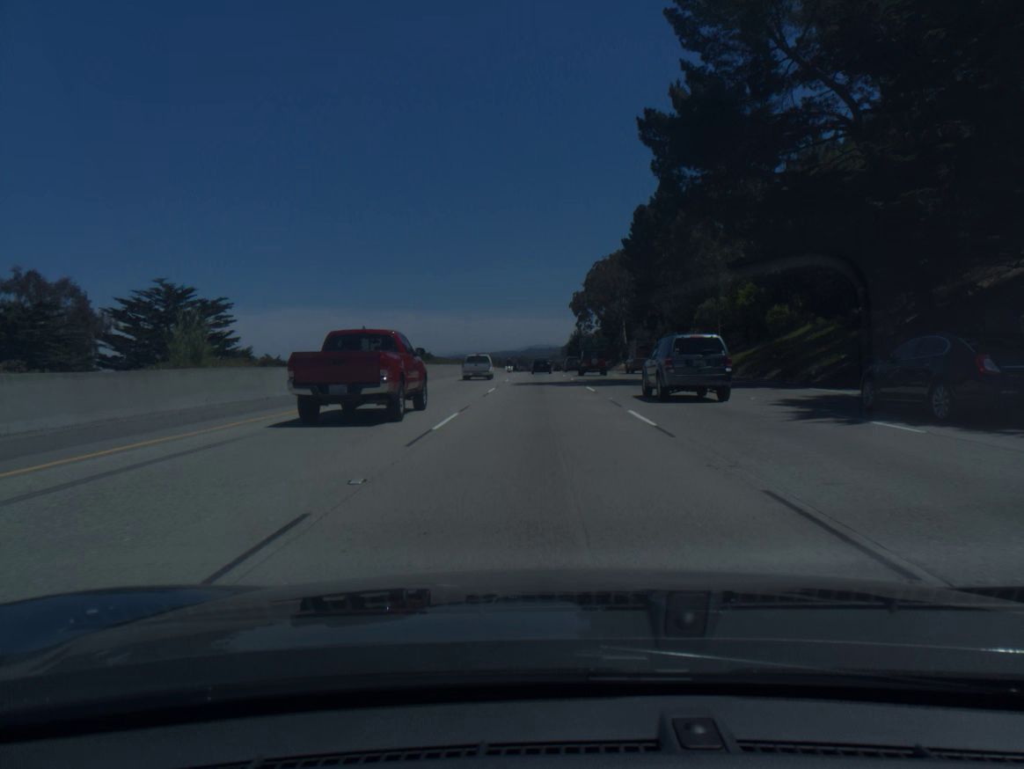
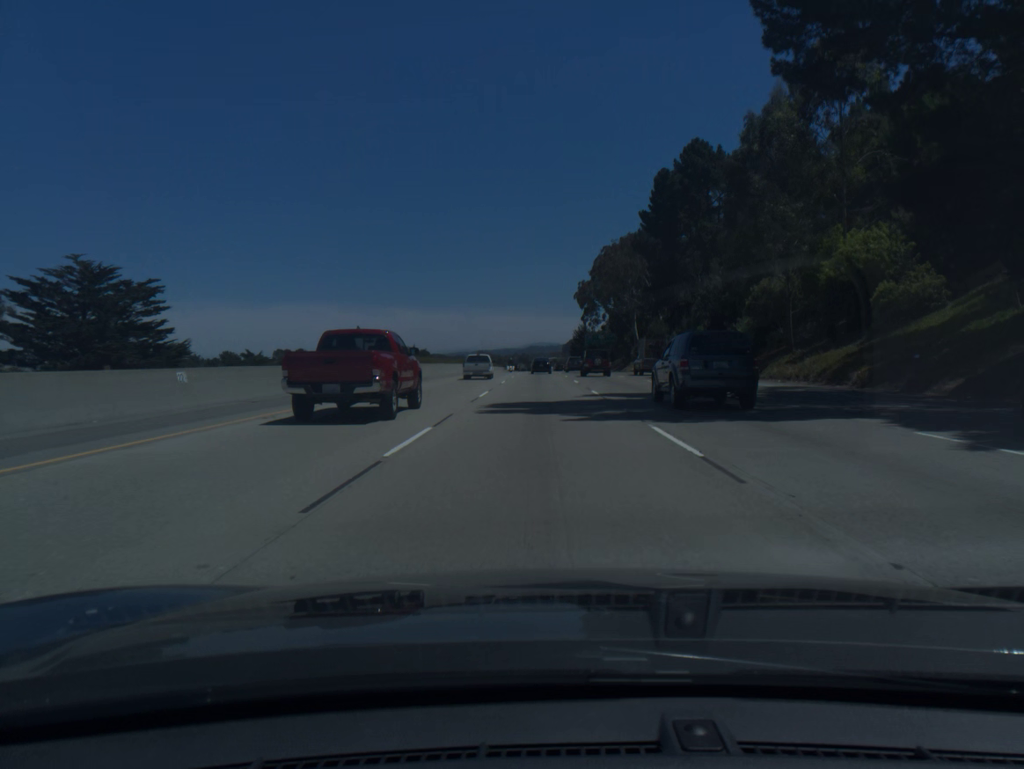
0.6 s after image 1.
(0.0, +18.2) m; 0°
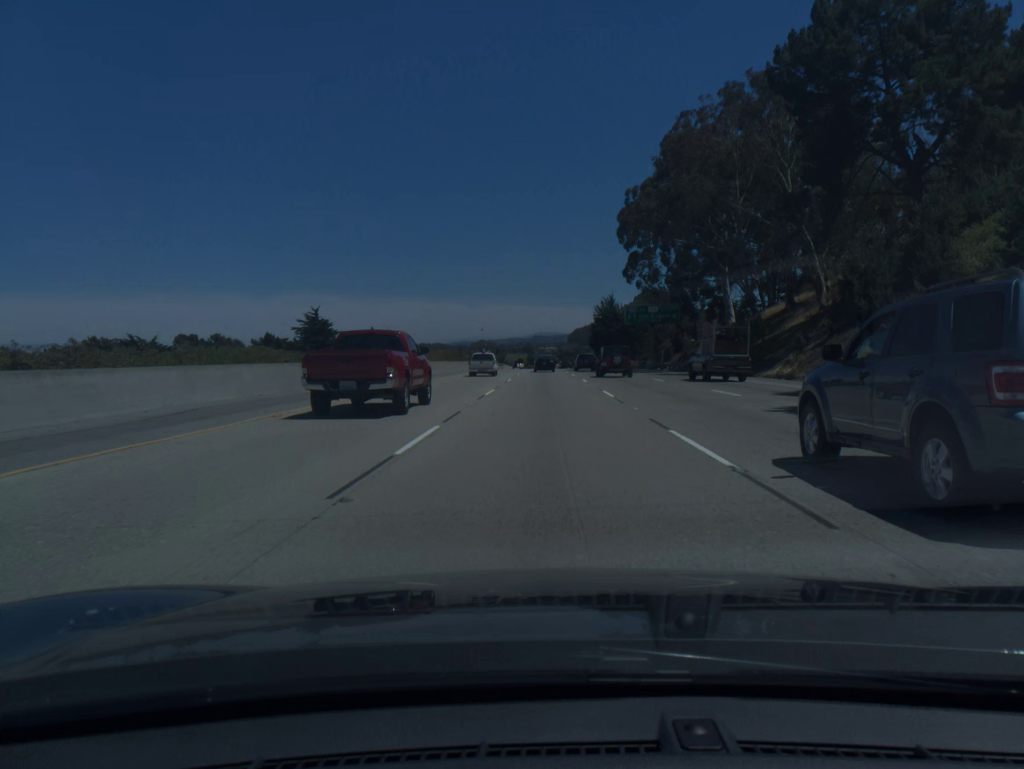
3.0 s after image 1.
(-0.4, +72.9) m; 0°
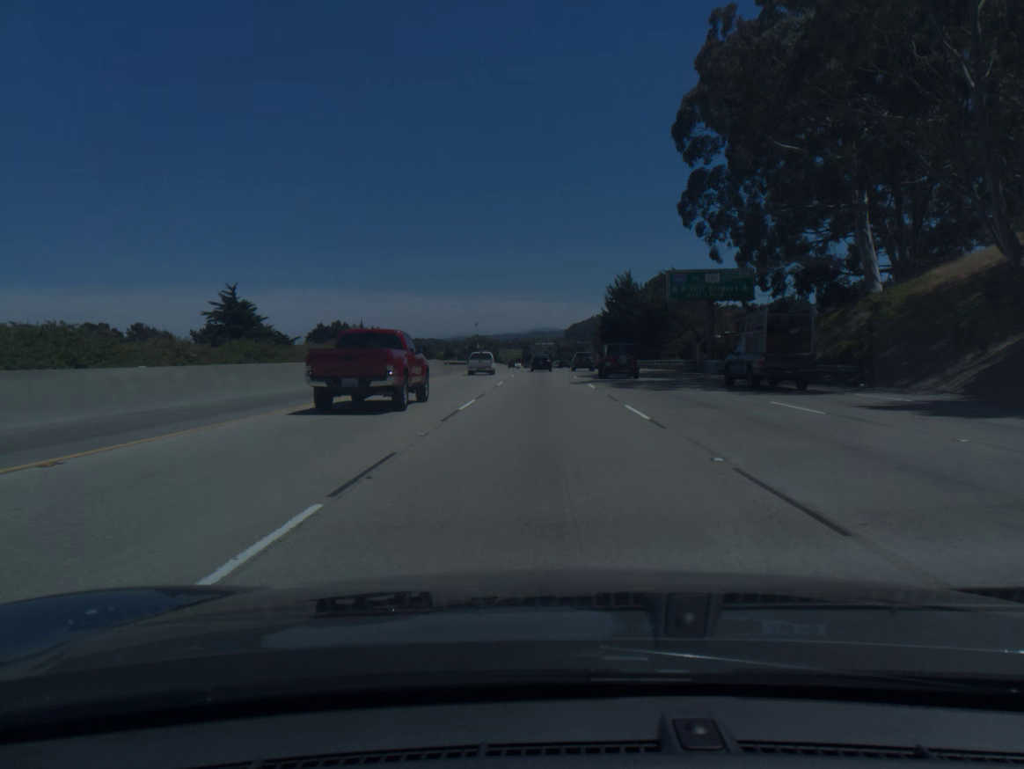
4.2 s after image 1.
(+0.1, +36.2) m; 0°
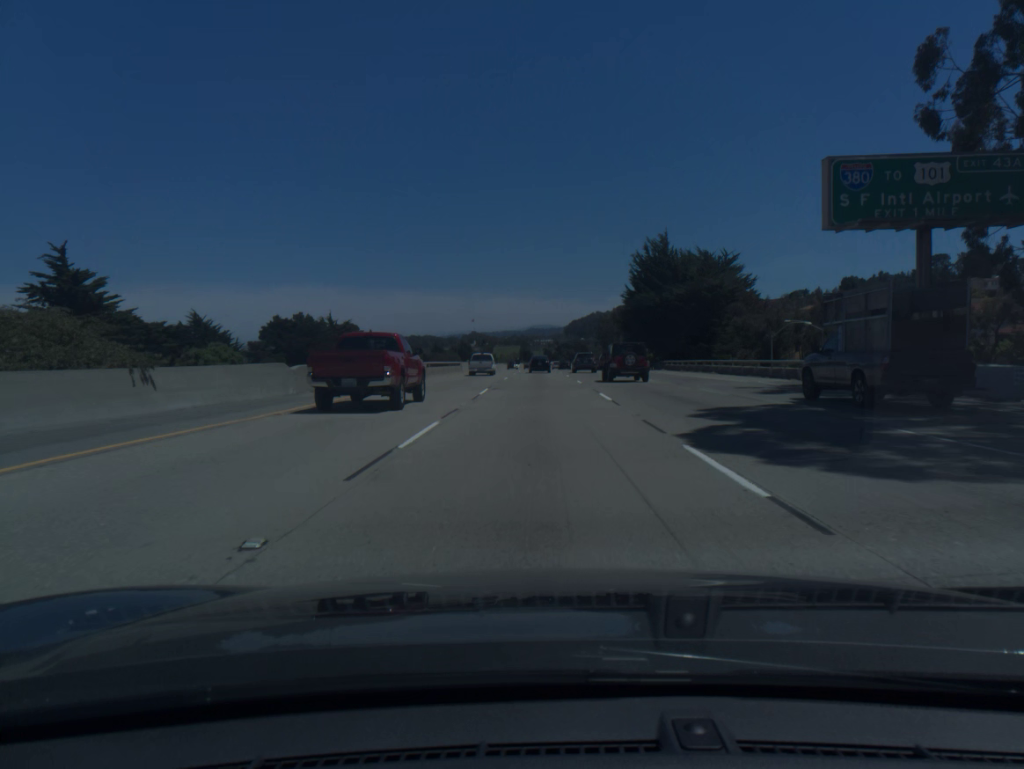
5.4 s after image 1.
(+0.1, +36.2) m; 0°
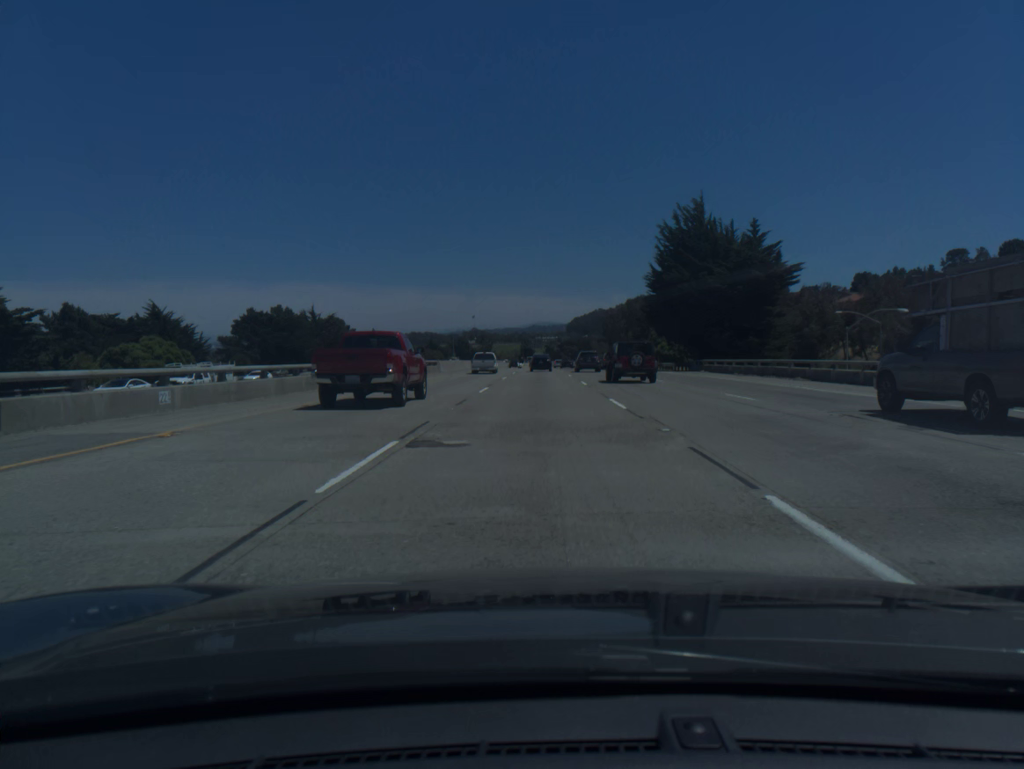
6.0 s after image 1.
(0.0, +18.1) m; 0°
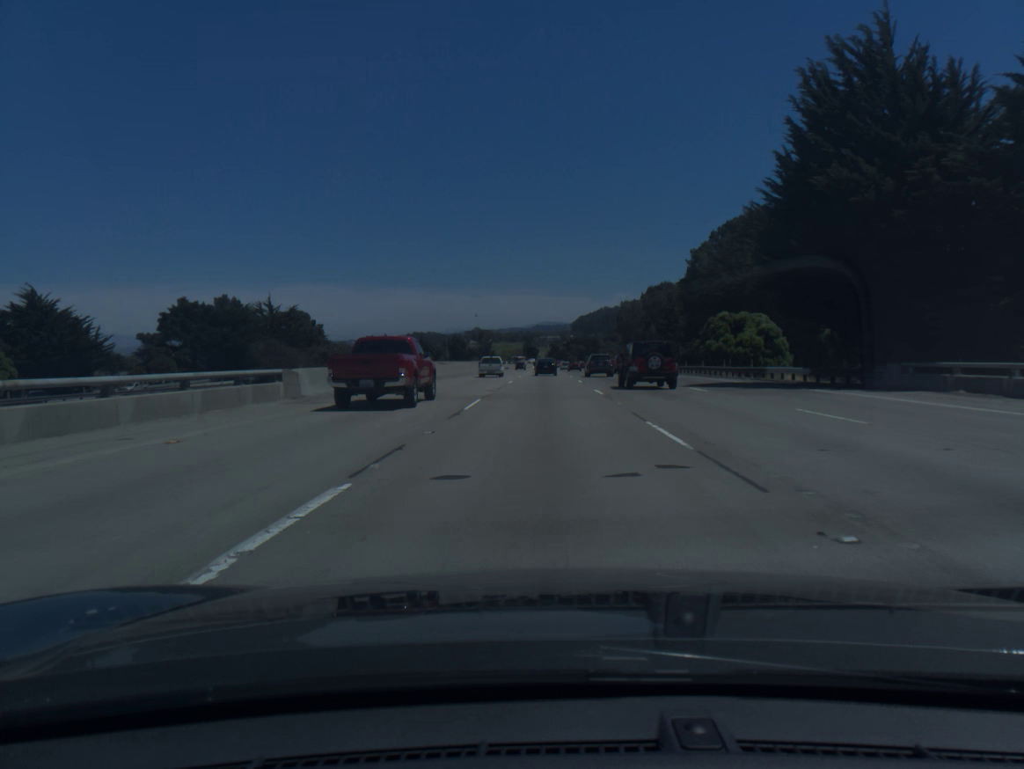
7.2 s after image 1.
(-0.1, +36.2) m; 0°
